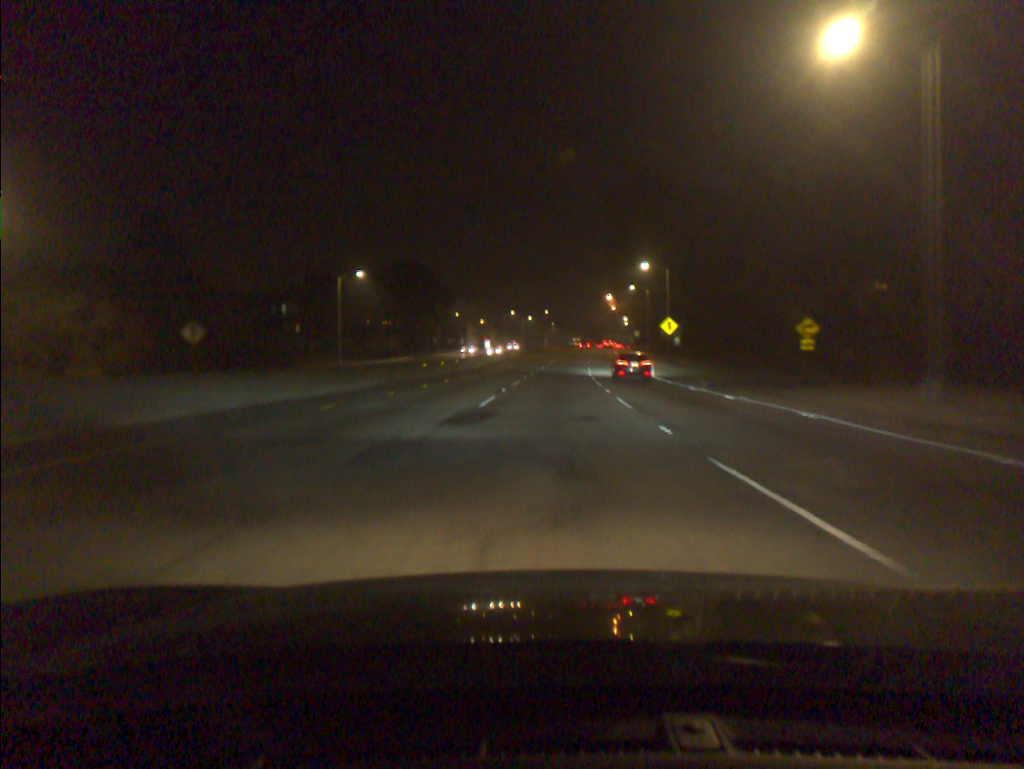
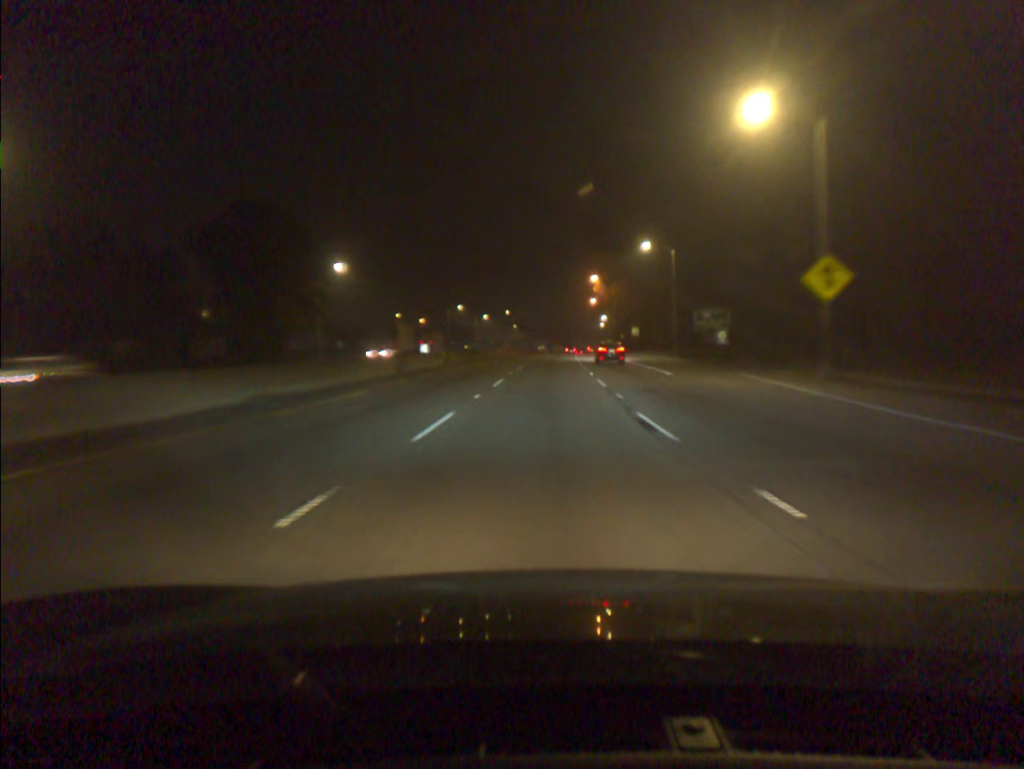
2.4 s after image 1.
(+1.2, +50.2) m; +3°
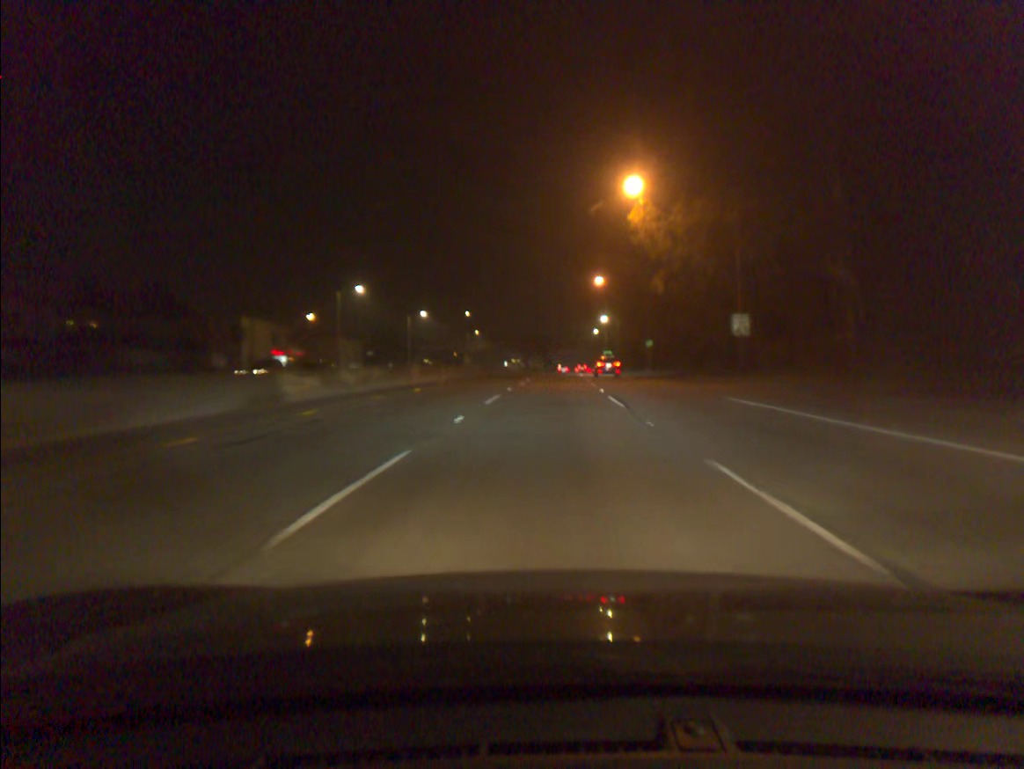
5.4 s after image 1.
(+1.0, +65.6) m; +2°
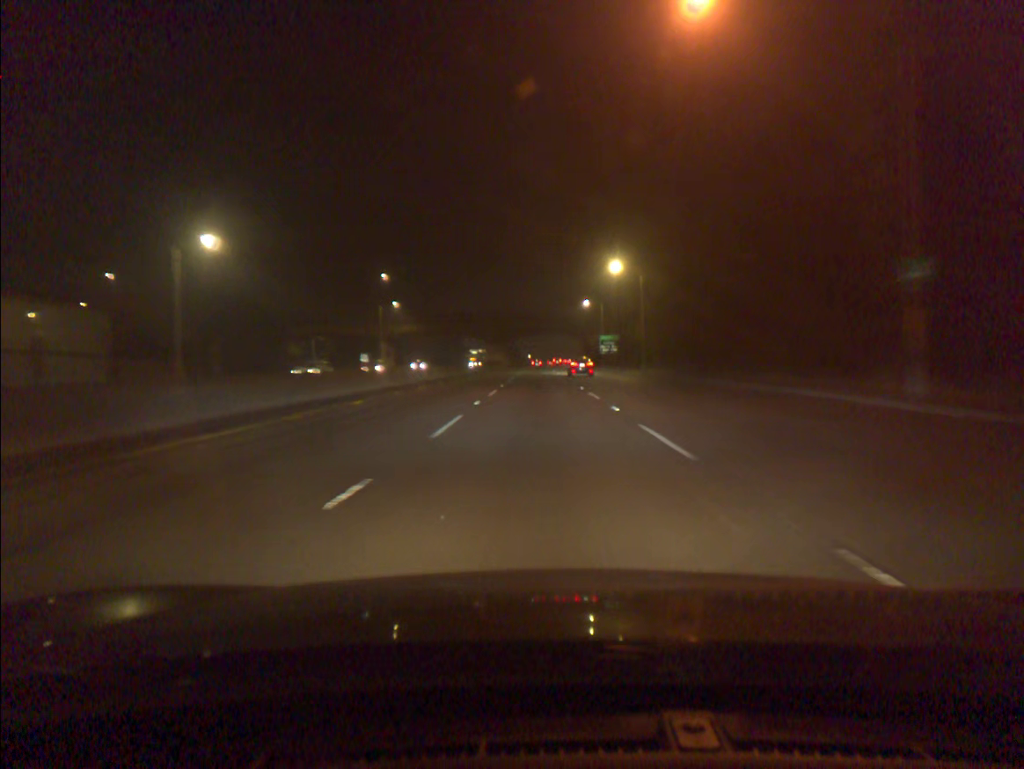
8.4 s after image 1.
(+1.7, +66.8) m; +2°
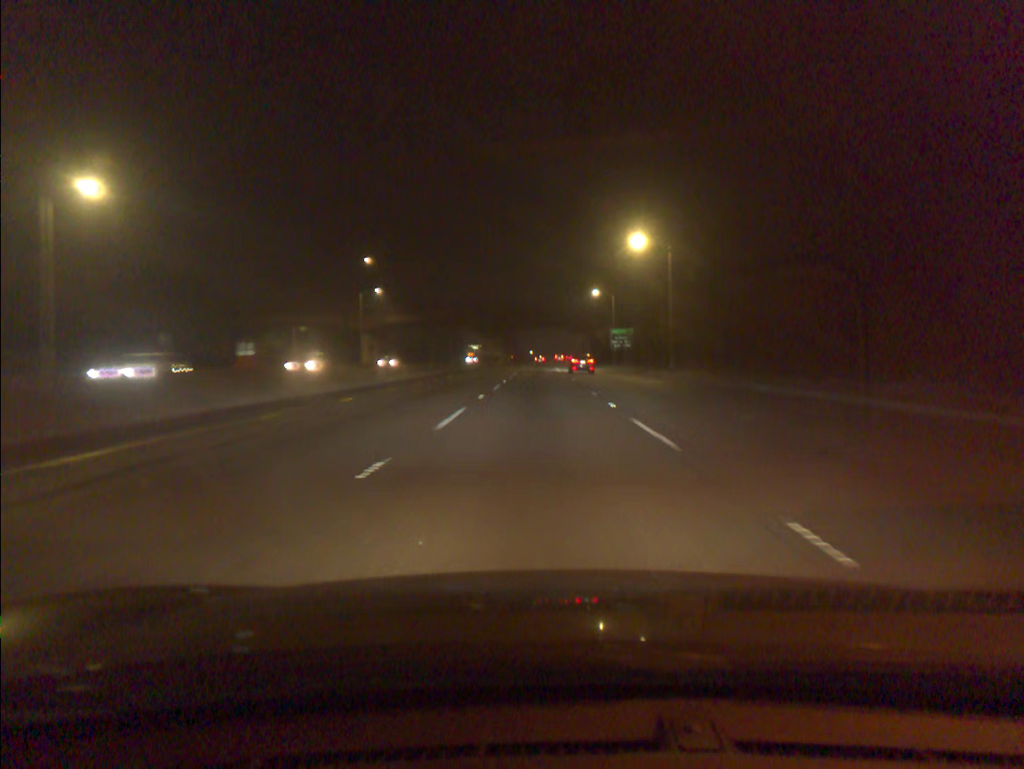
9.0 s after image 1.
(0.0, +13.4) m; 0°
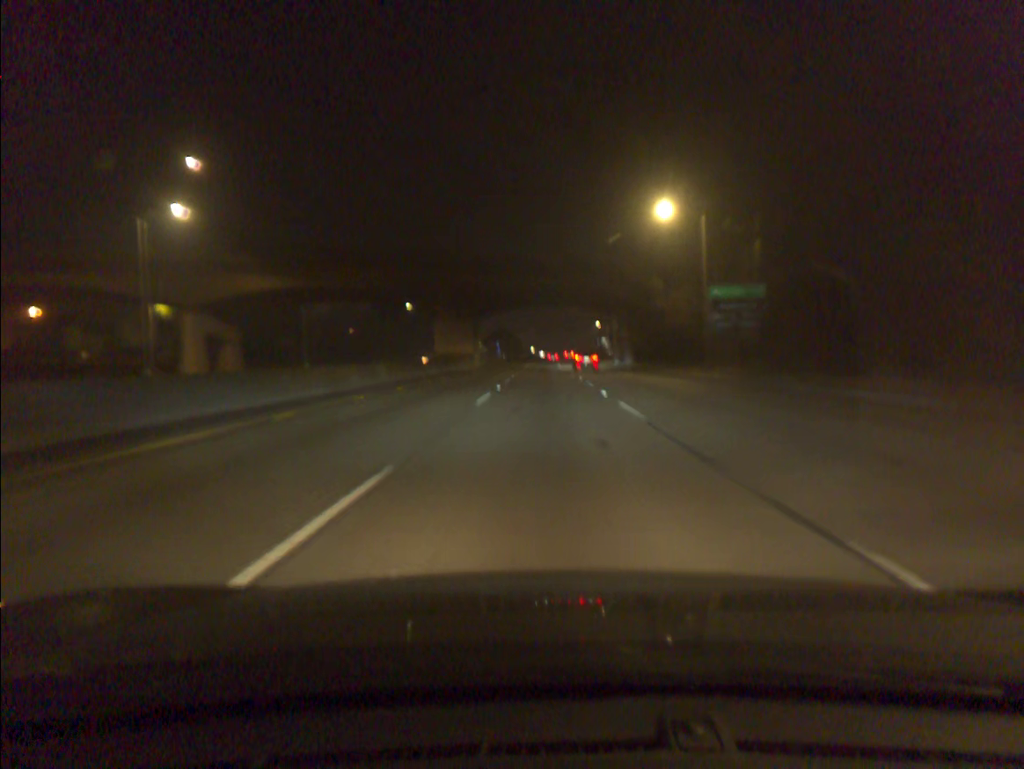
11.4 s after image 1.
(-0.2, +54.1) m; 0°
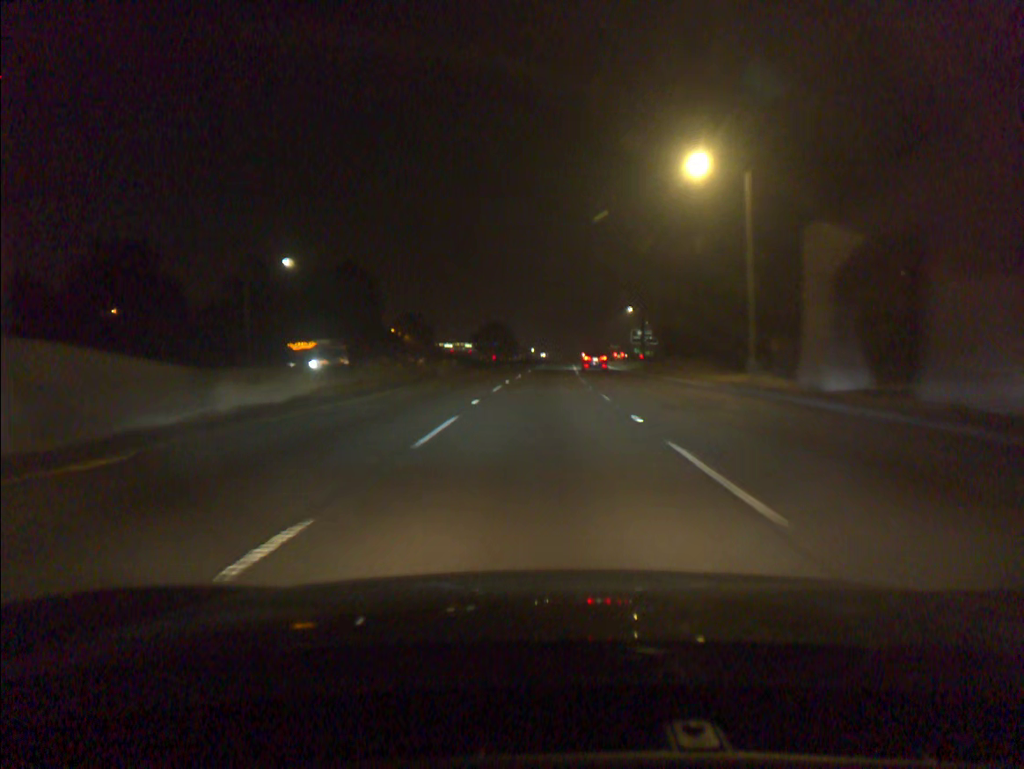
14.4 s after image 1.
(+0.1, +67.4) m; 0°
